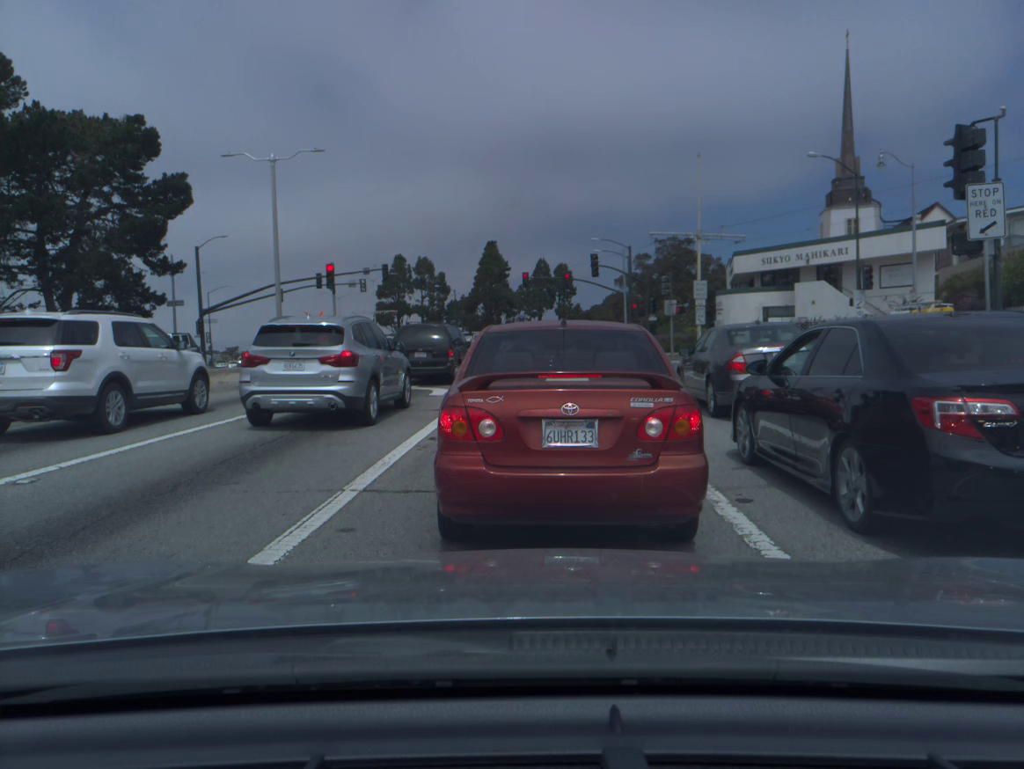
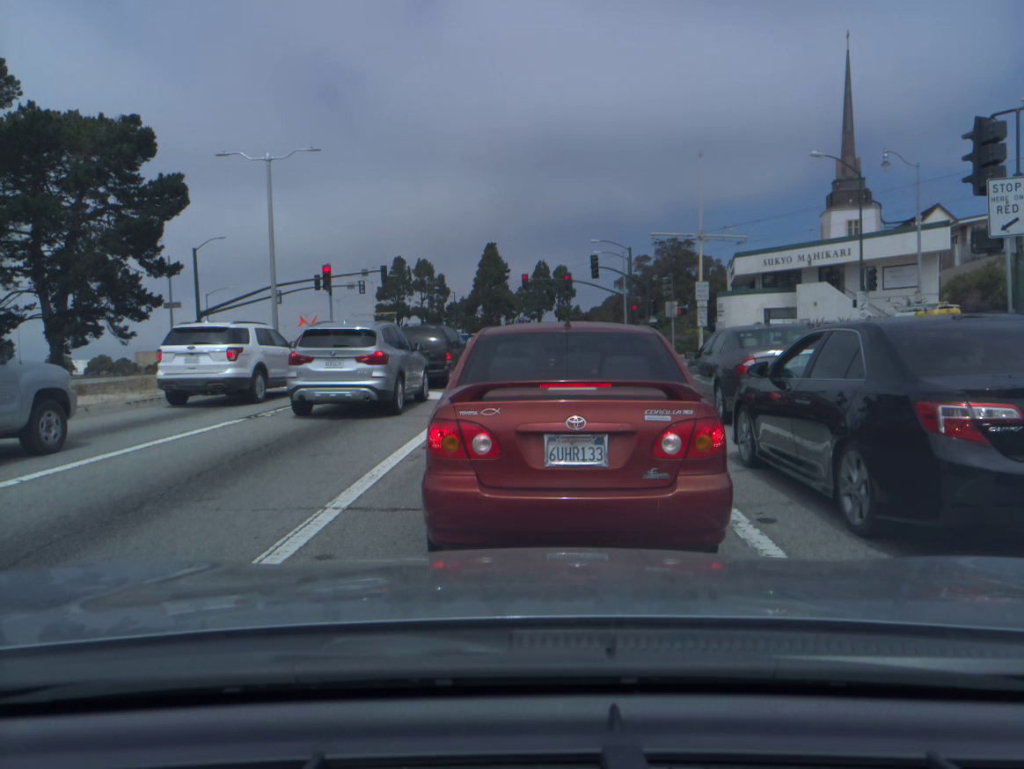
(0.0, +0.7) m; 0°
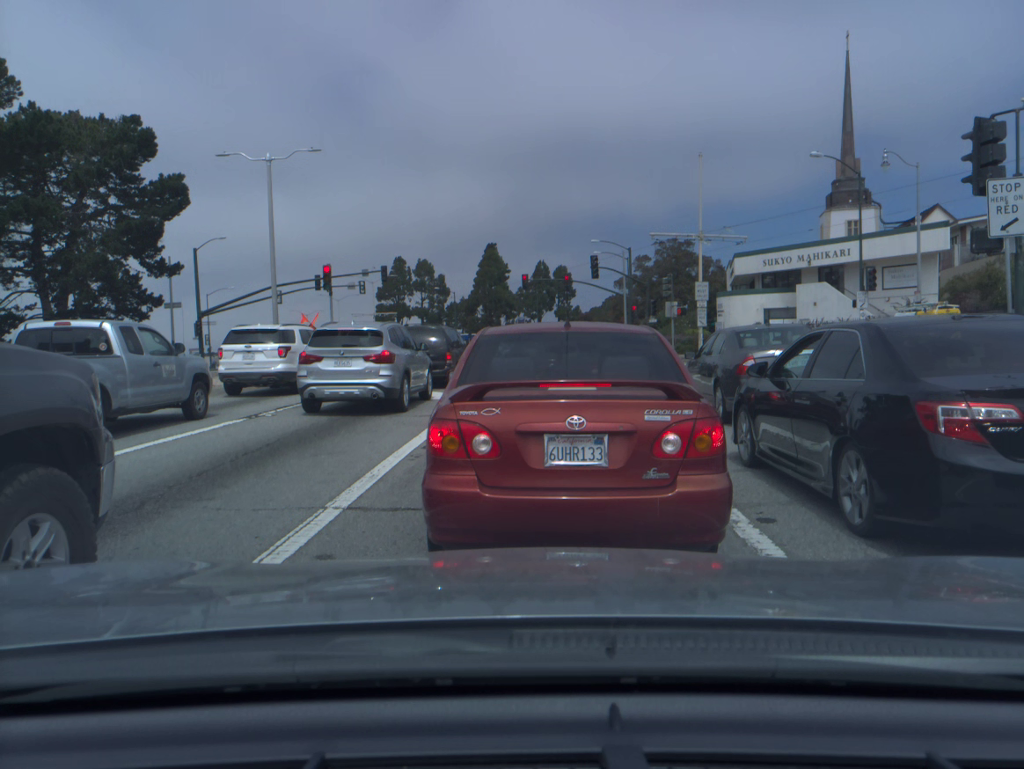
(0.0, 0.0) m; 0°
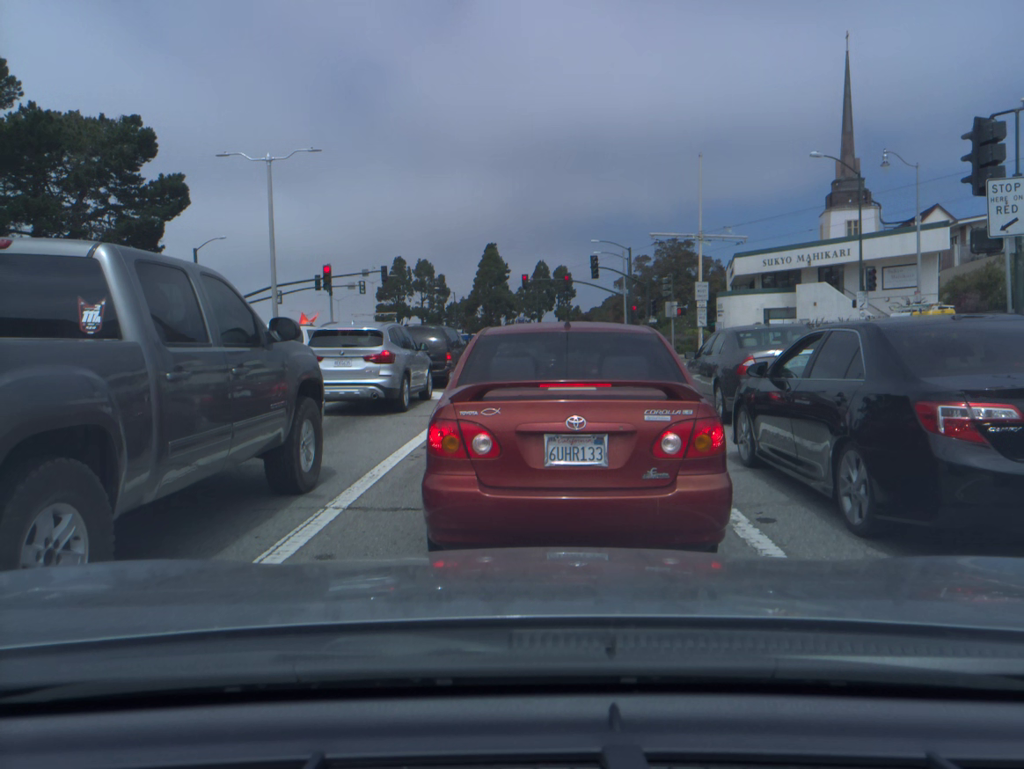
(0.0, 0.0) m; 0°
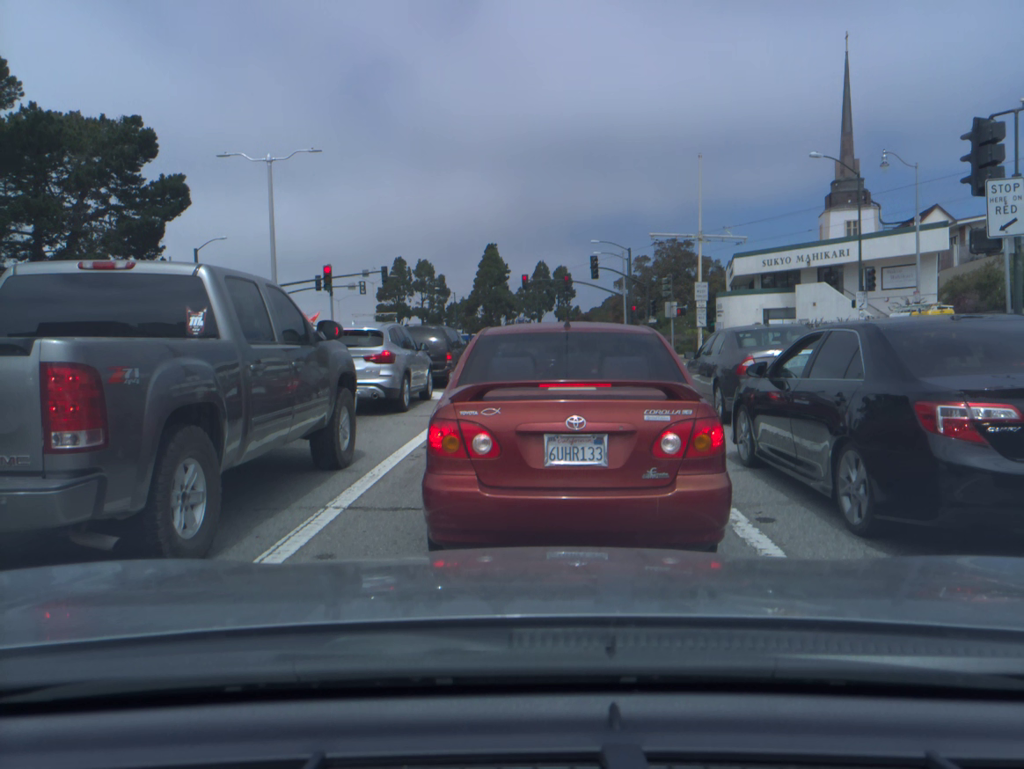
(0.0, 0.0) m; 0°
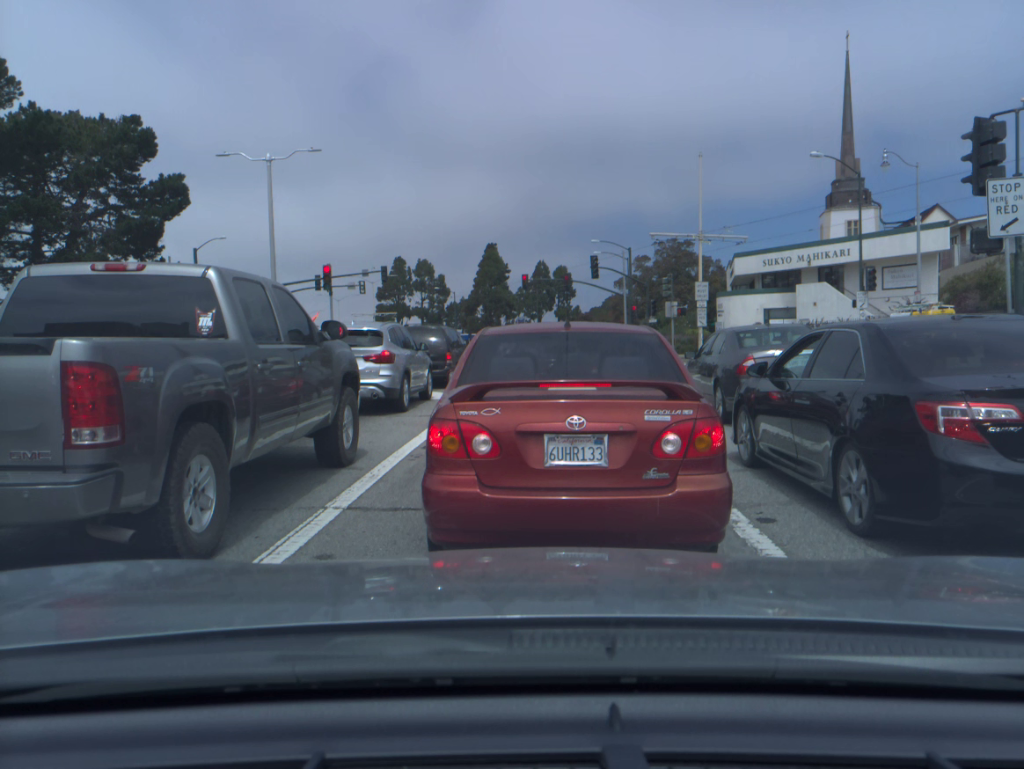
(0.0, 0.0) m; 0°
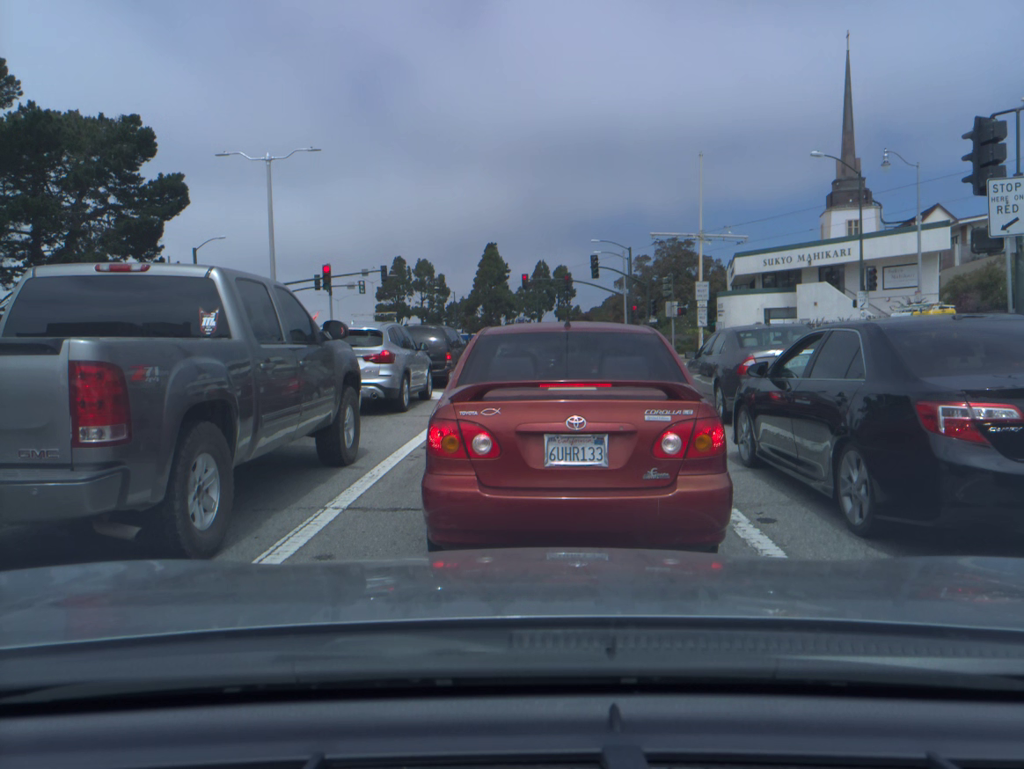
(0.0, 0.0) m; 0°
